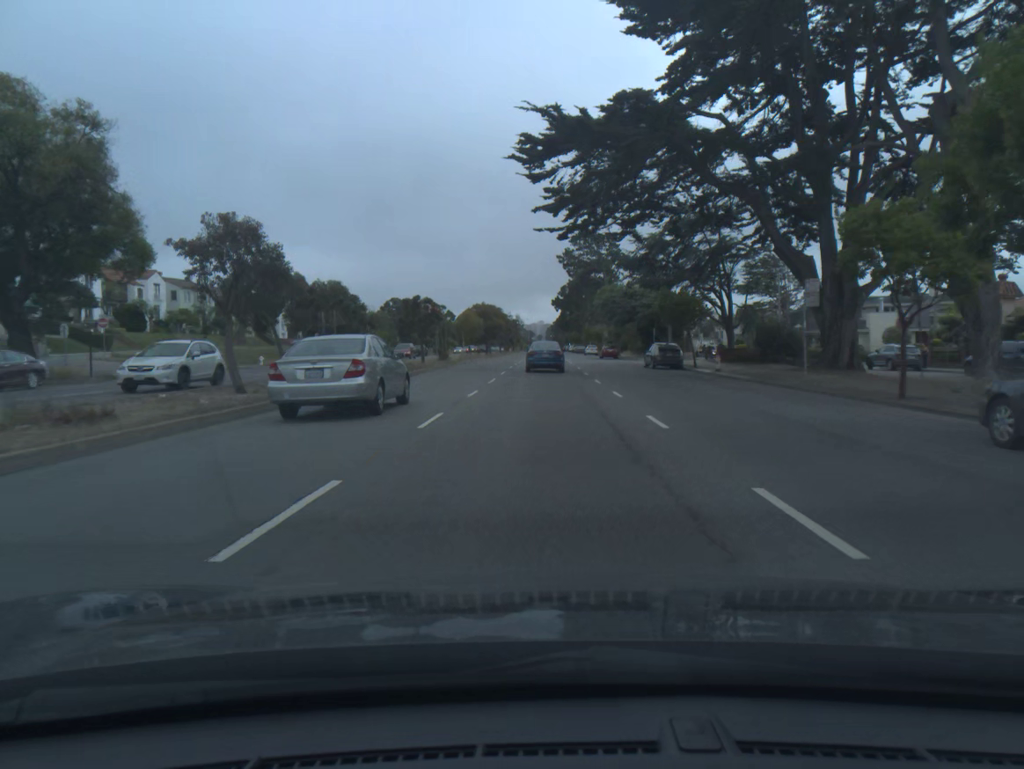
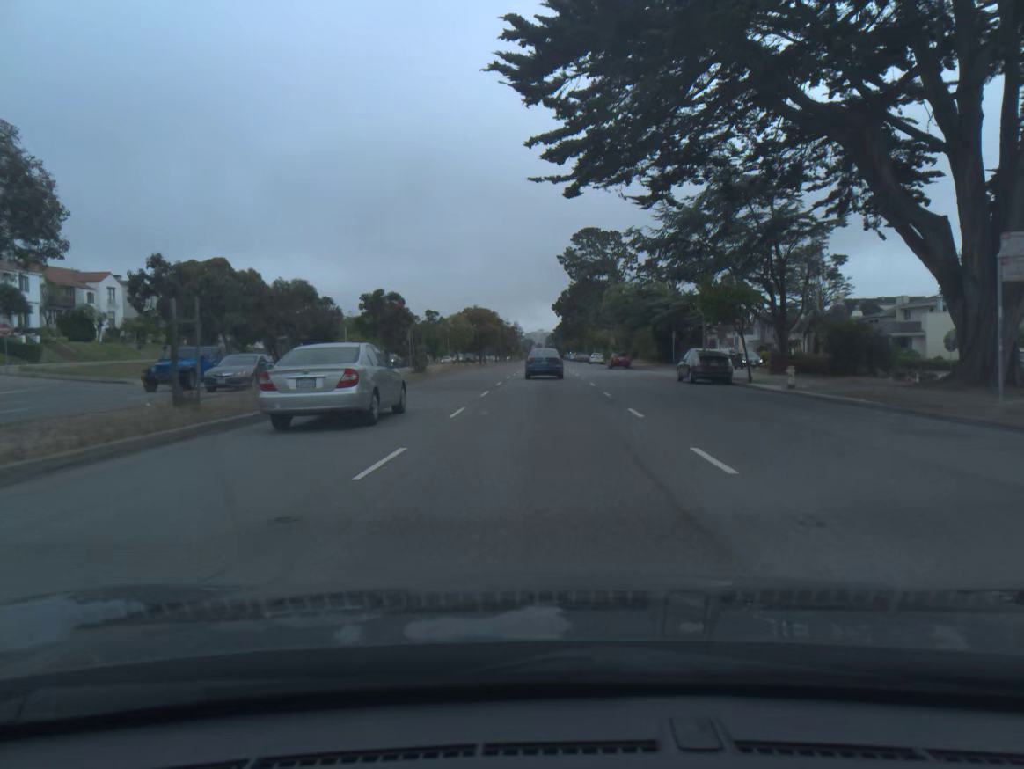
(0.0, +11.3) m; 0°
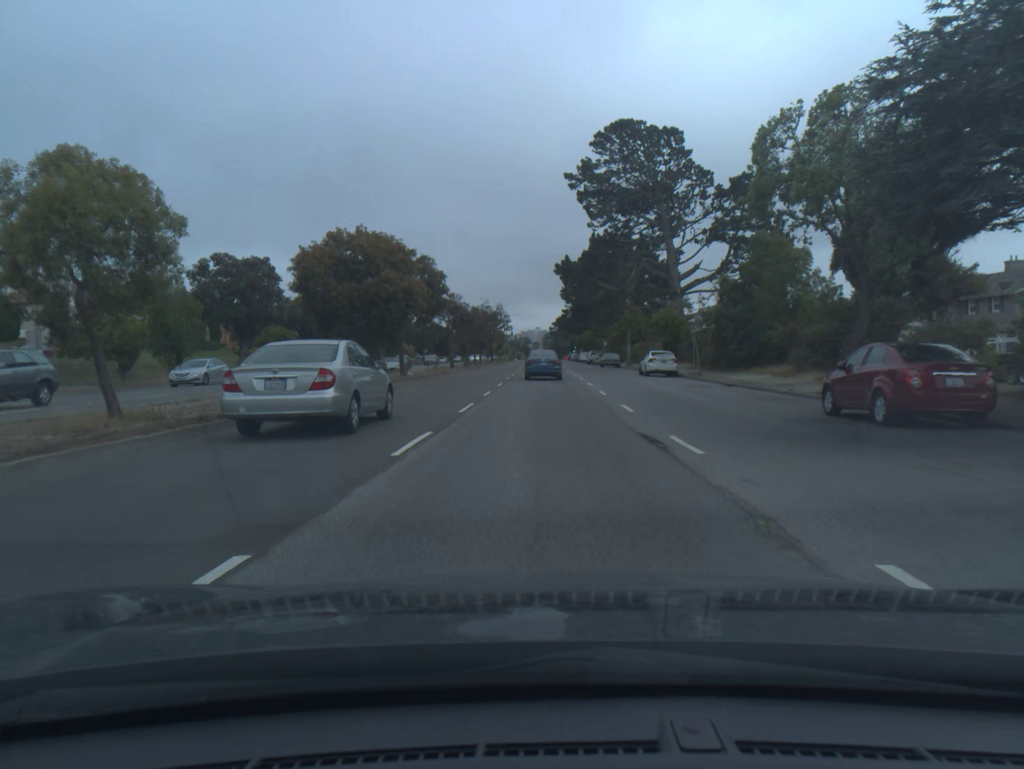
(+0.1, +56.9) m; 0°
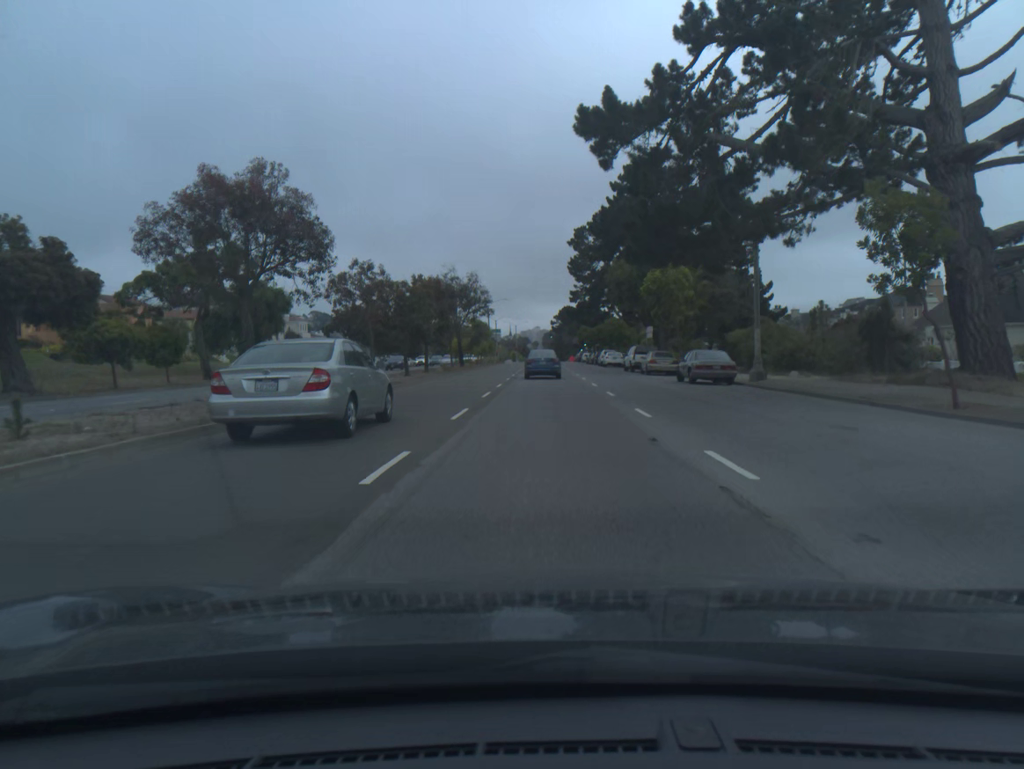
(0.0, +45.6) m; 0°
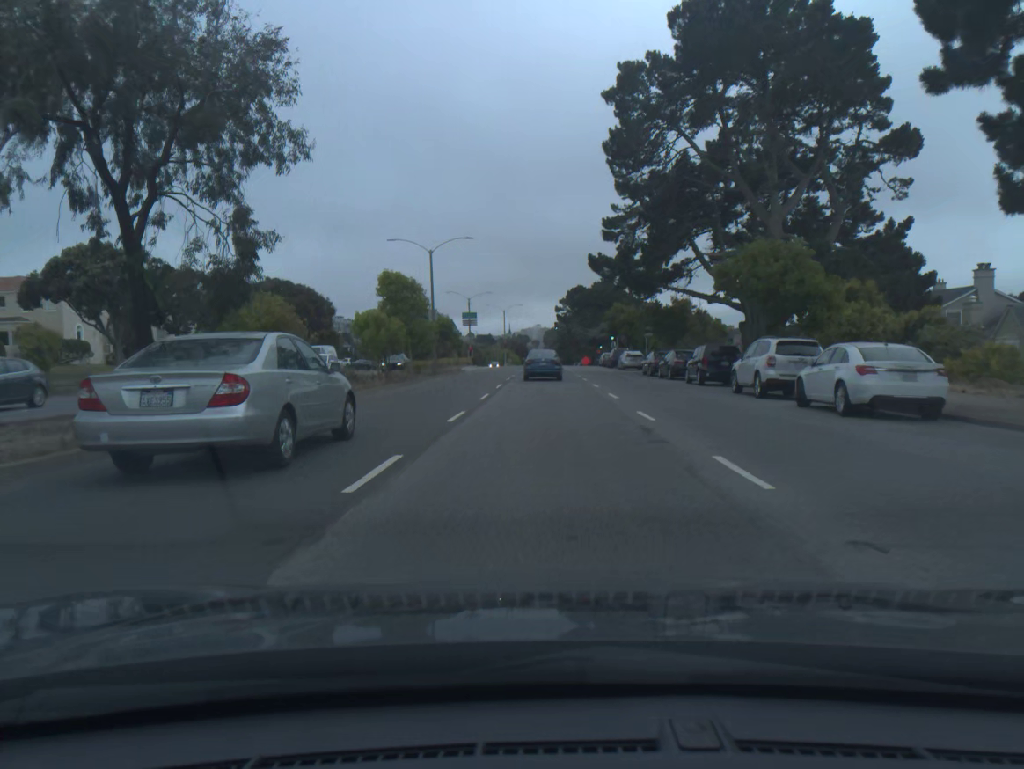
(0.0, +58.7) m; 0°
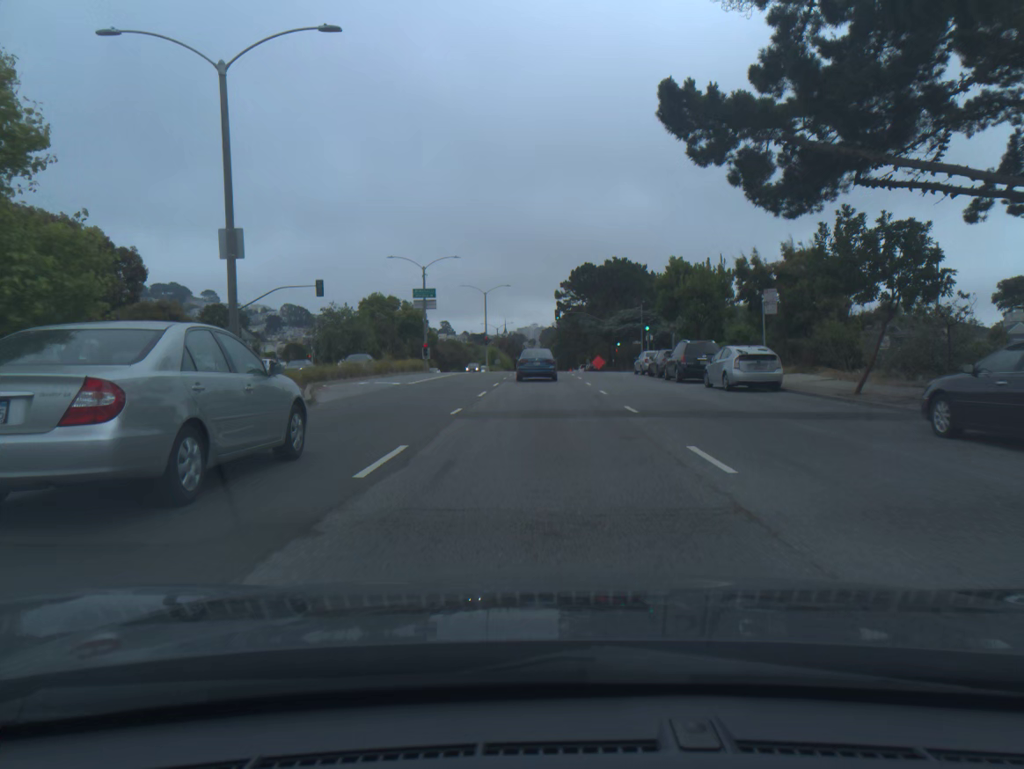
(+0.1, +35.3) m; 0°
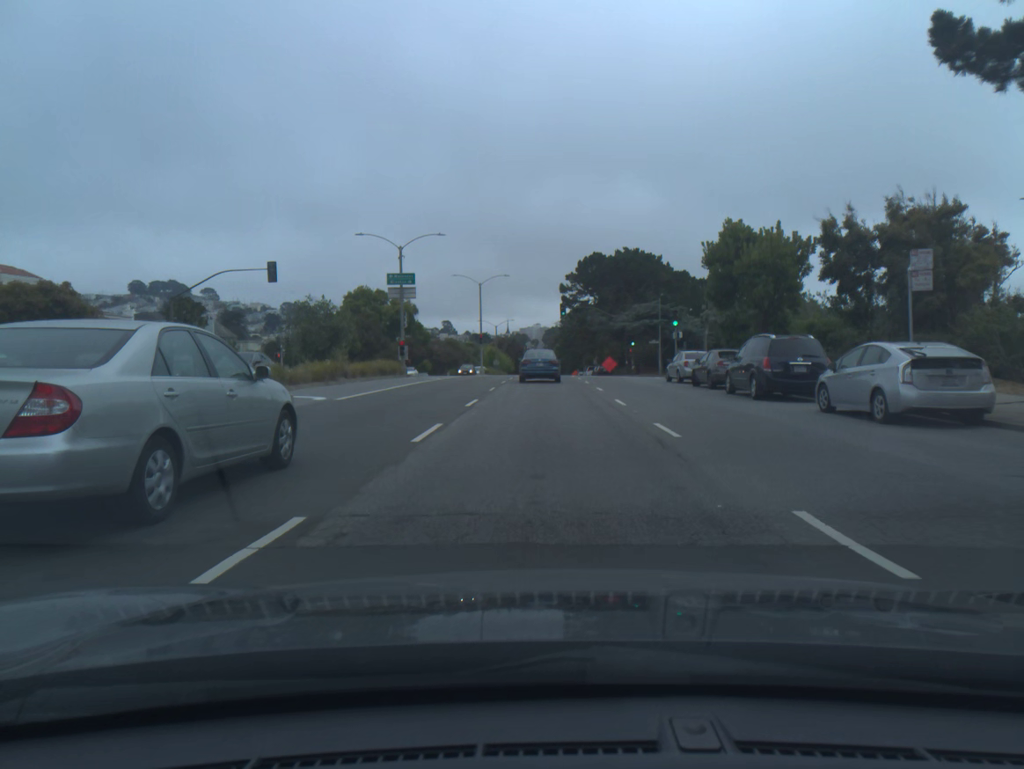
(0.0, +11.6) m; 0°
